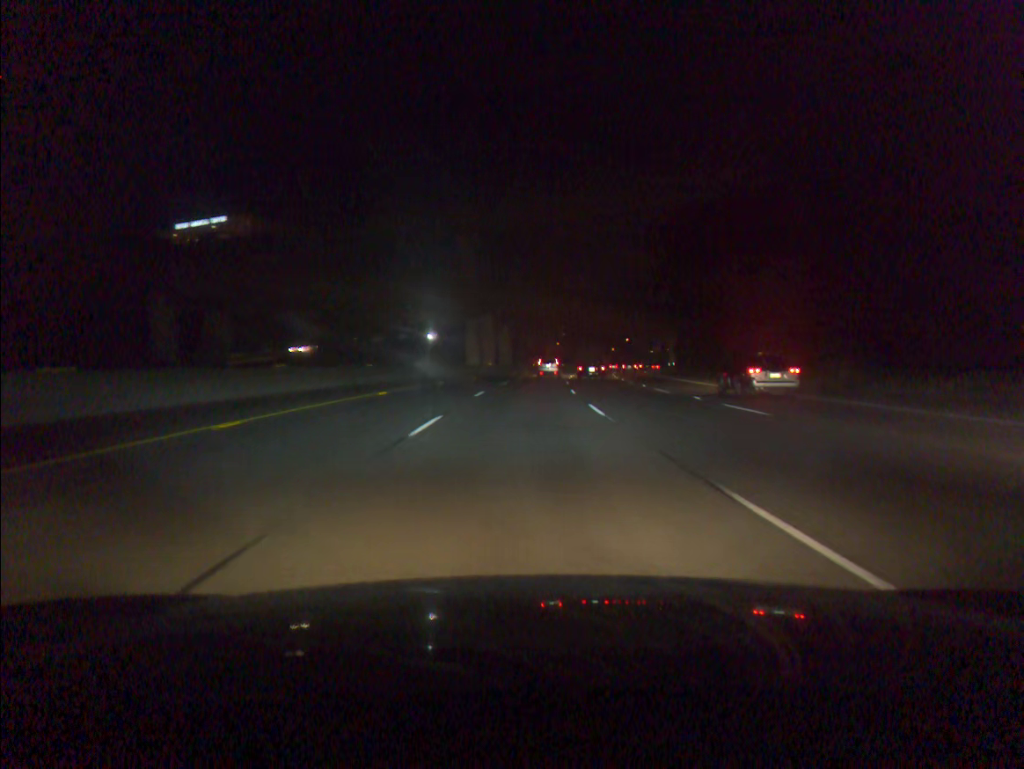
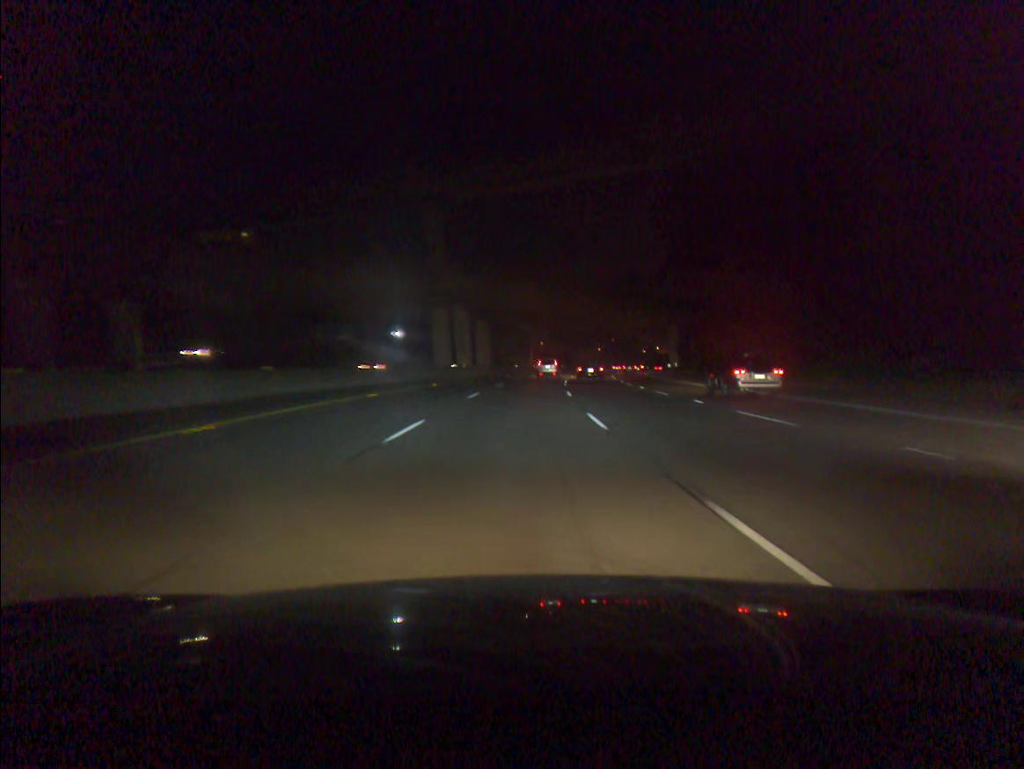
(+0.2, +15.2) m; +1°
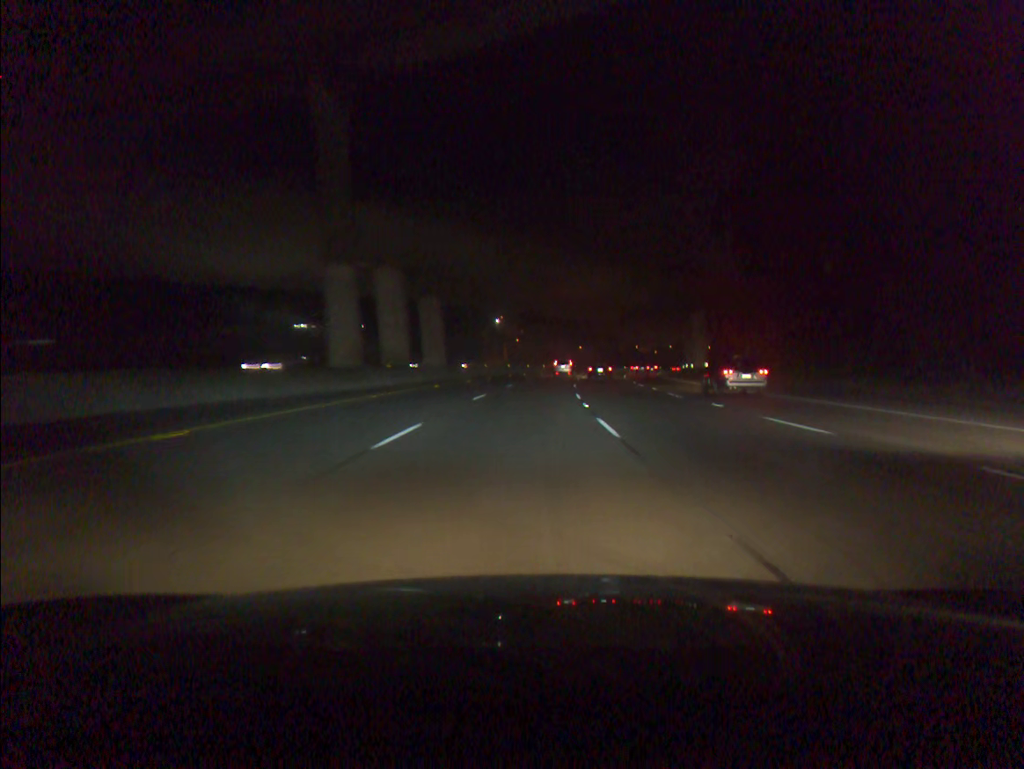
(+0.5, +30.2) m; +2°
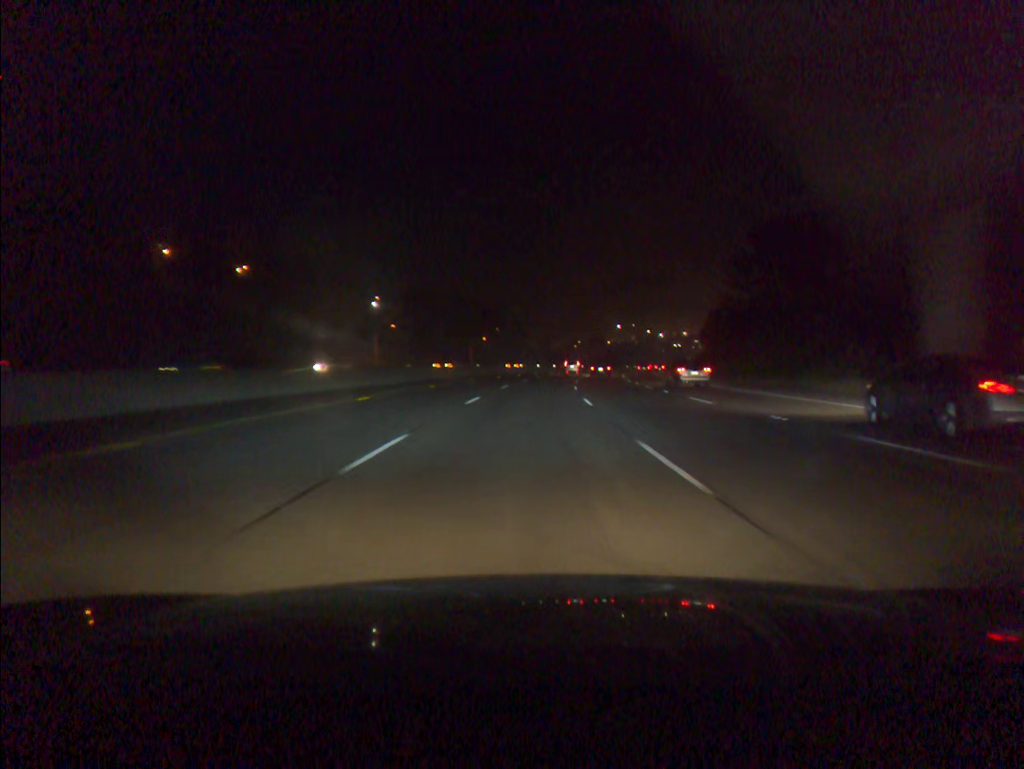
(+4.5, +75.2) m; +7°
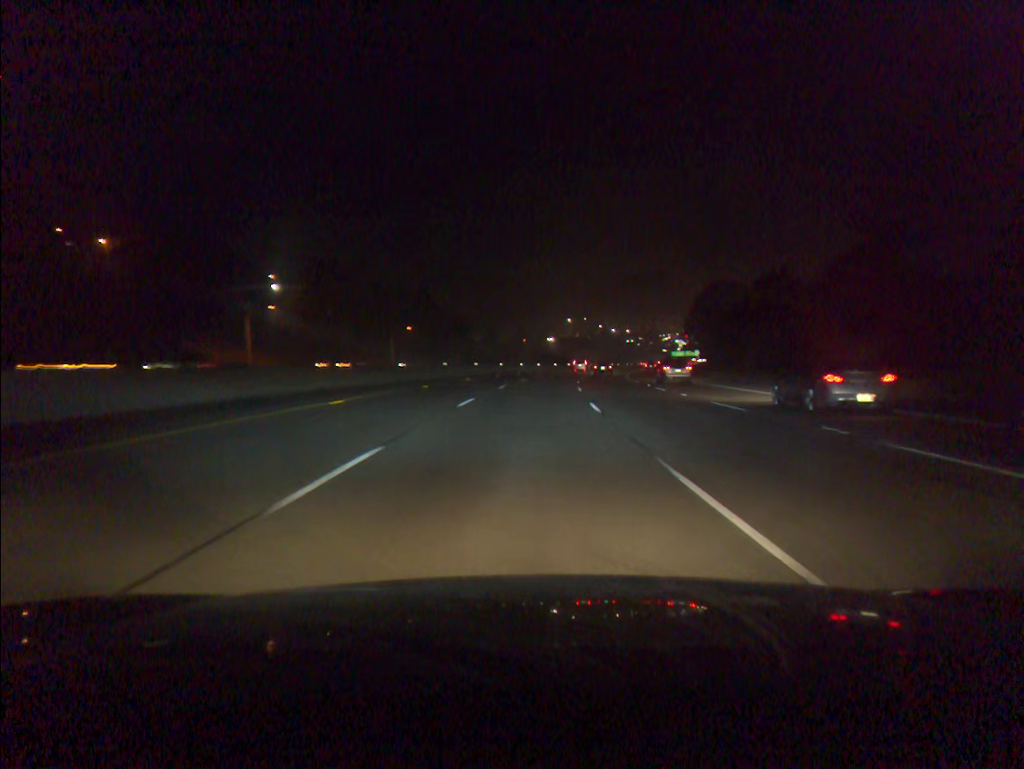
(+1.7, +45.6) m; +4°
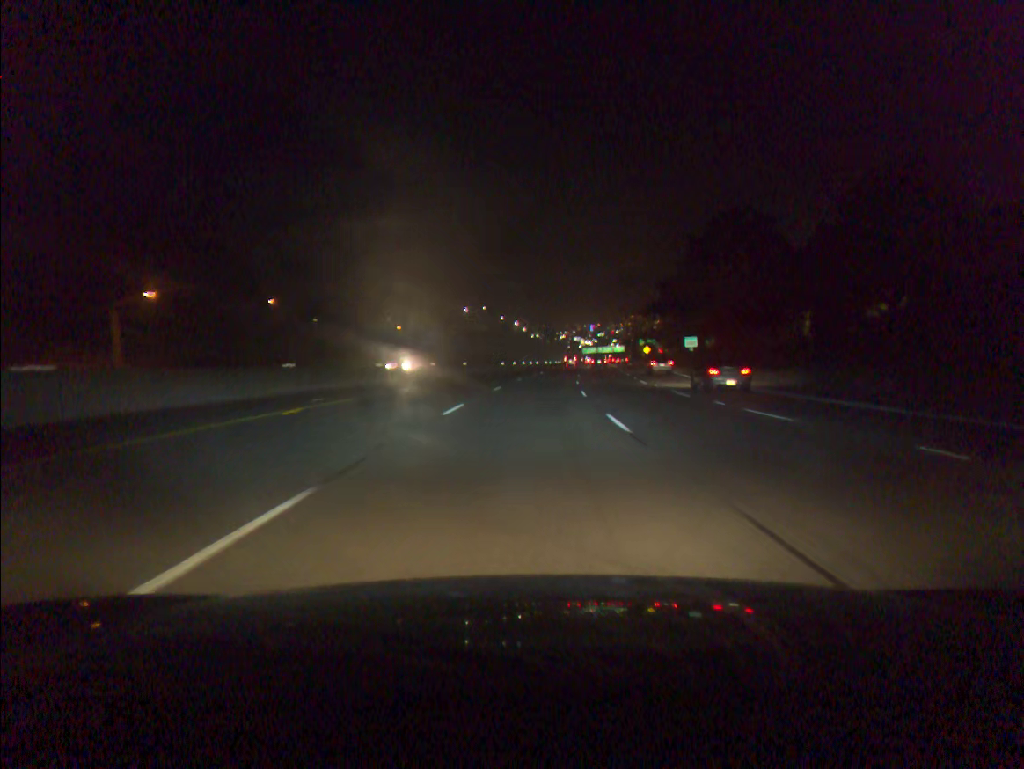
(+4.9, +76.4) m; +8°
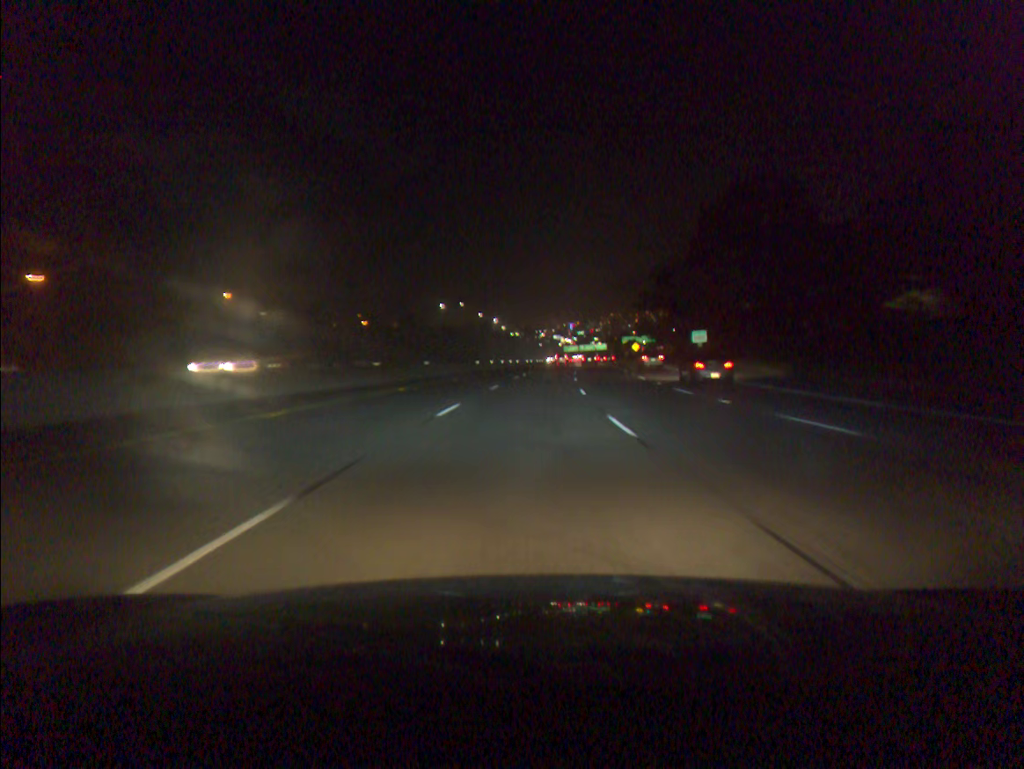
(+0.2, +15.3) m; +2°
